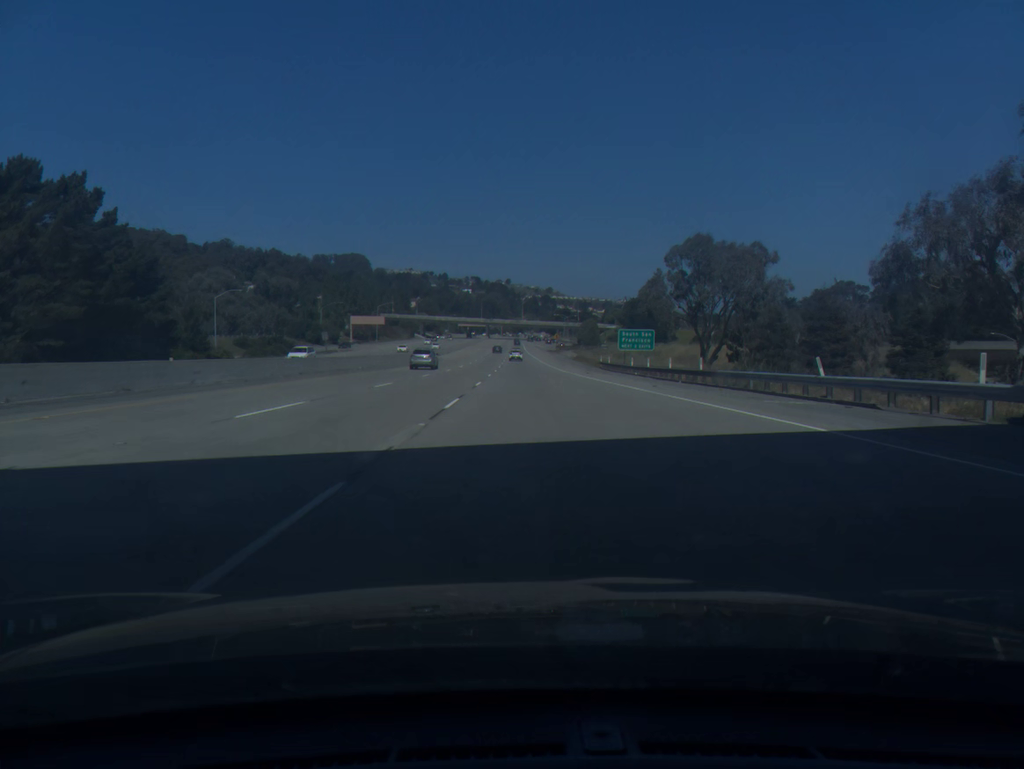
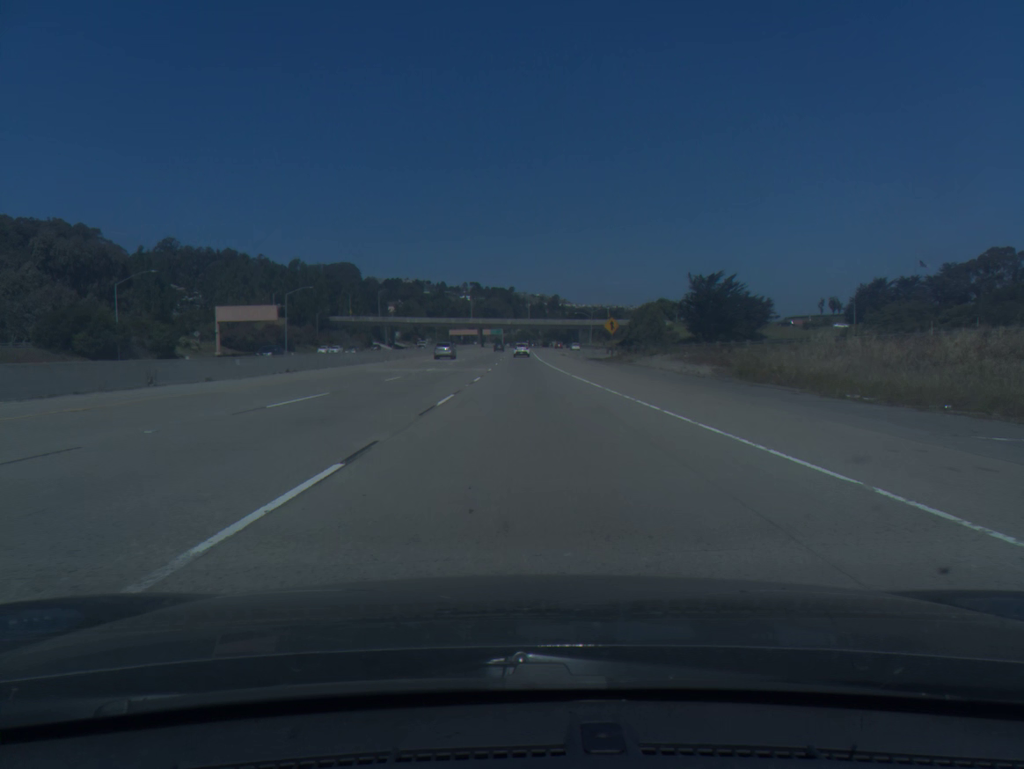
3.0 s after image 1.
(+0.1, +100.4) m; 0°
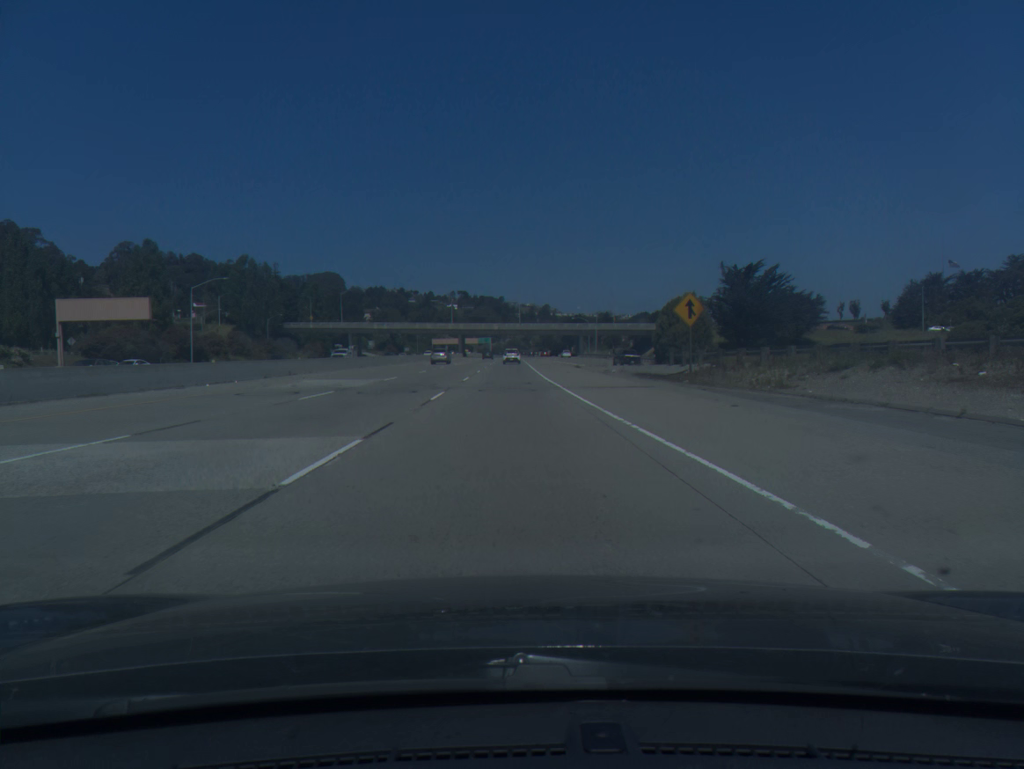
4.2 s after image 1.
(+0.3, +39.4) m; +1°
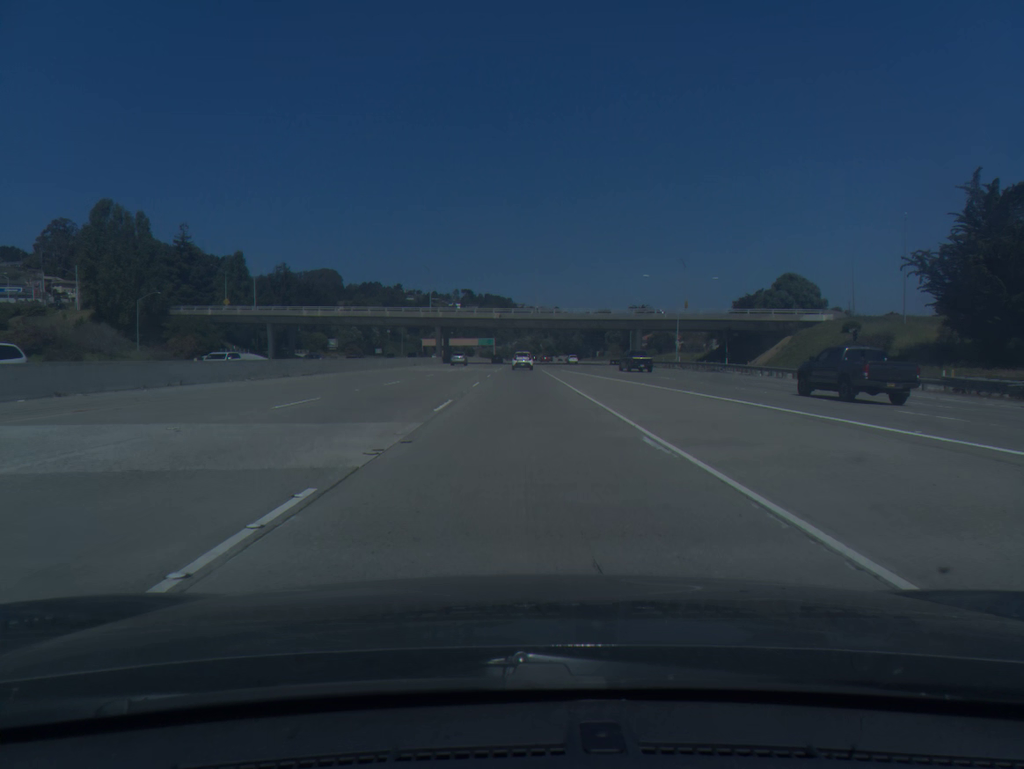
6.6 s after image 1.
(-1.1, +77.3) m; -1°
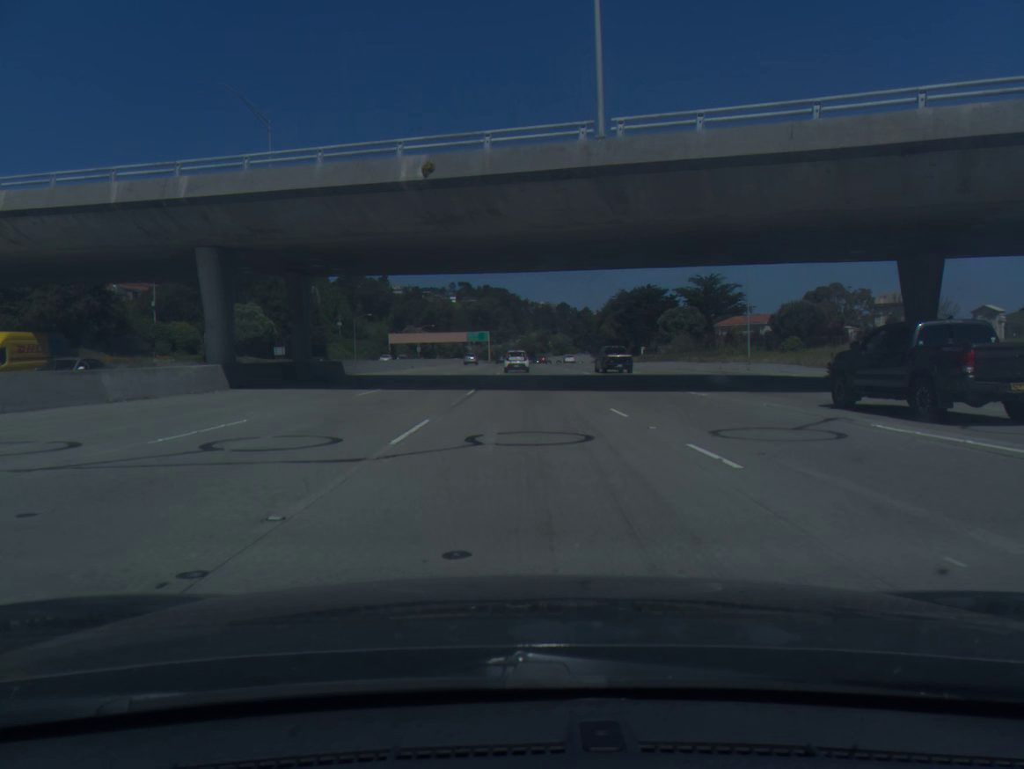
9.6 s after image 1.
(+0.3, +92.1) m; 0°
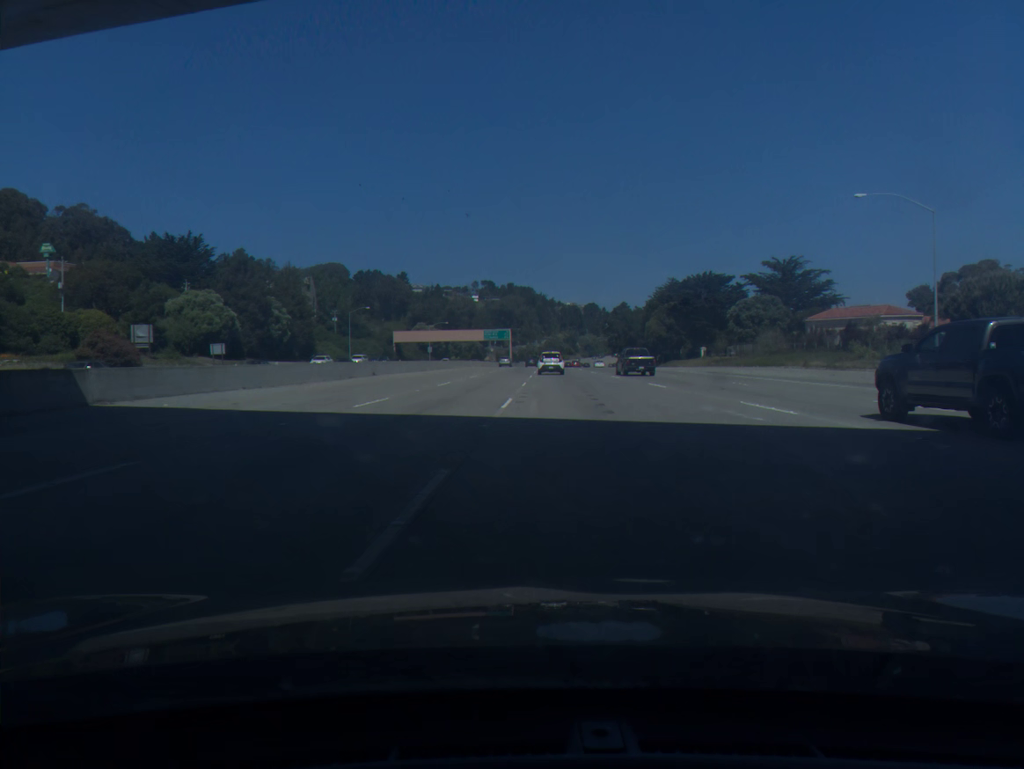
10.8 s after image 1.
(-0.6, +35.5) m; -2°
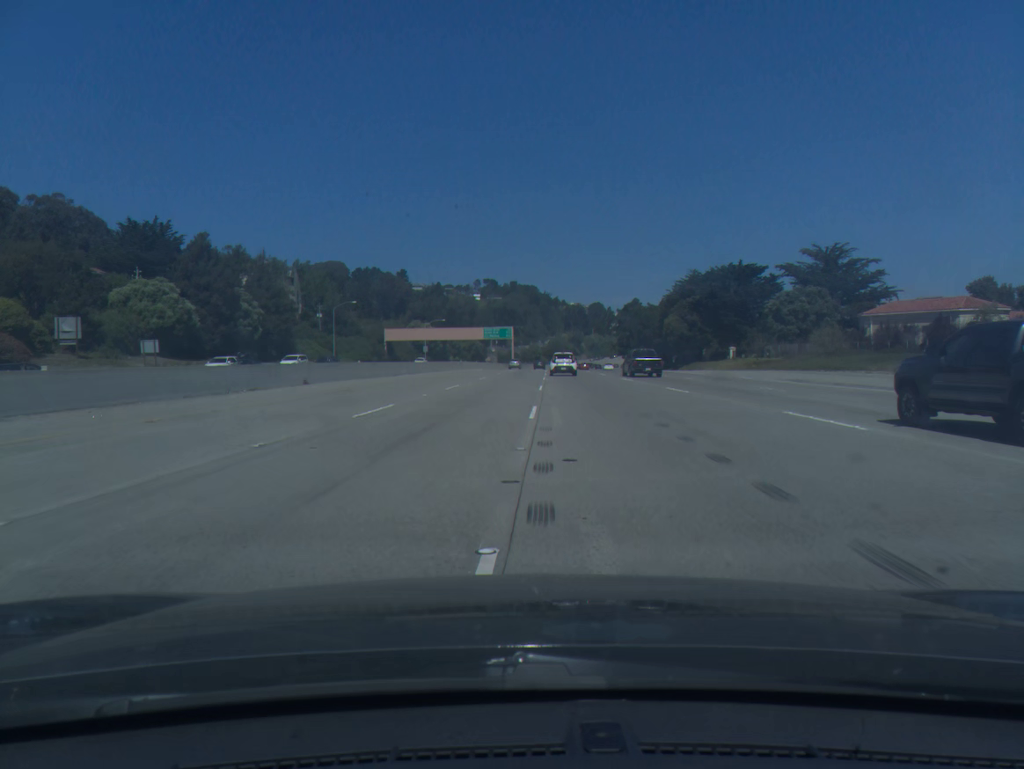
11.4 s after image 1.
(-0.1, +17.6) m; 0°
